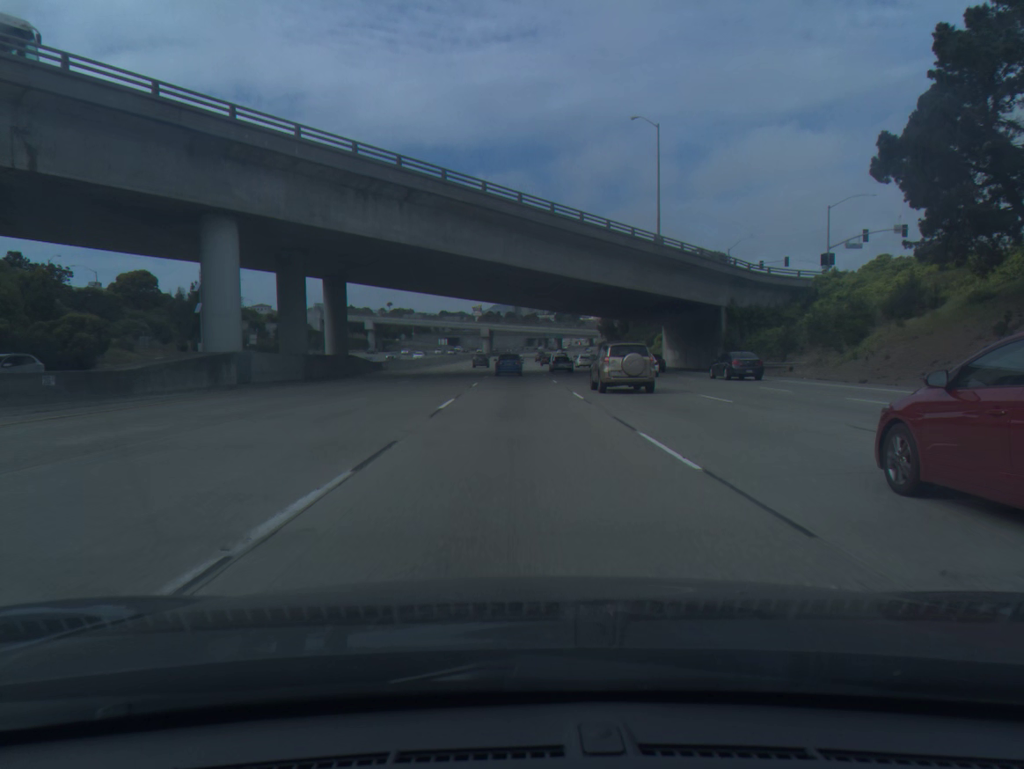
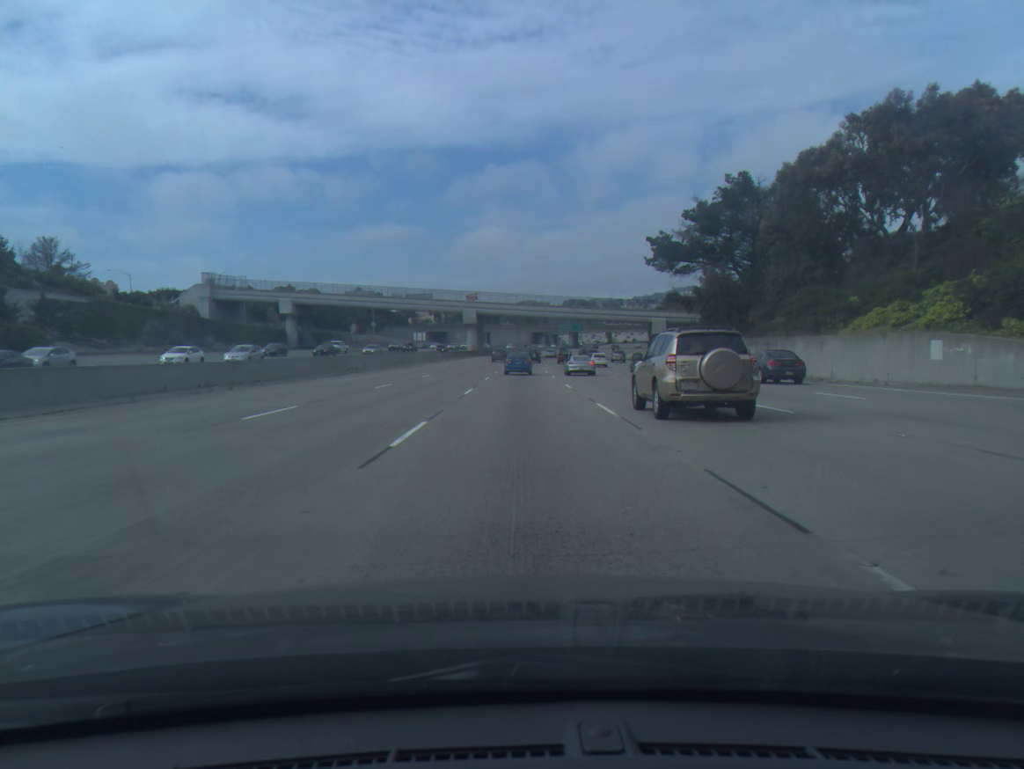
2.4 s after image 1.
(-0.4, +78.1) m; 0°
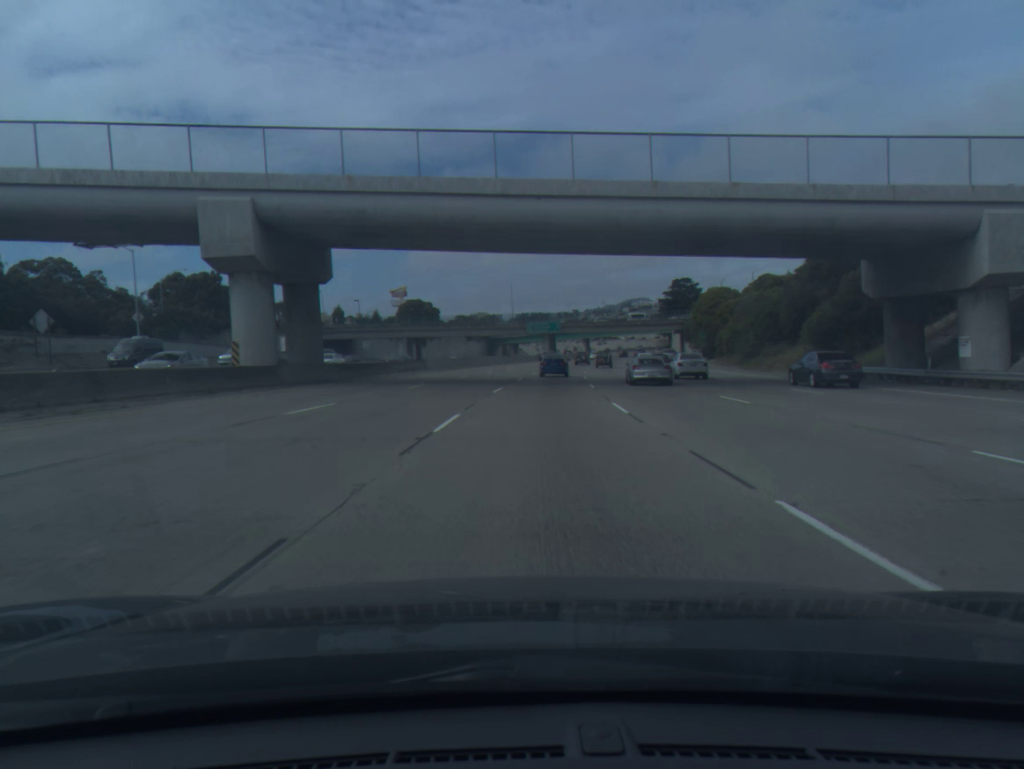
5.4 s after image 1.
(+1.6, +97.7) m; +3°
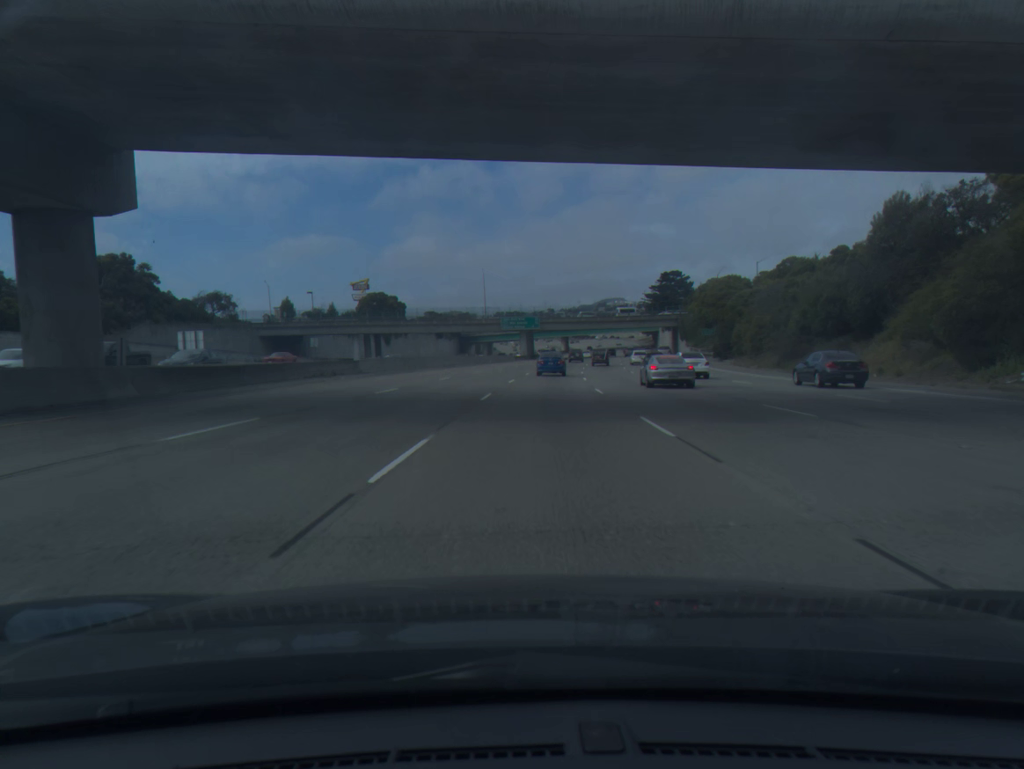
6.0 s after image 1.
(+0.3, +19.8) m; +2°
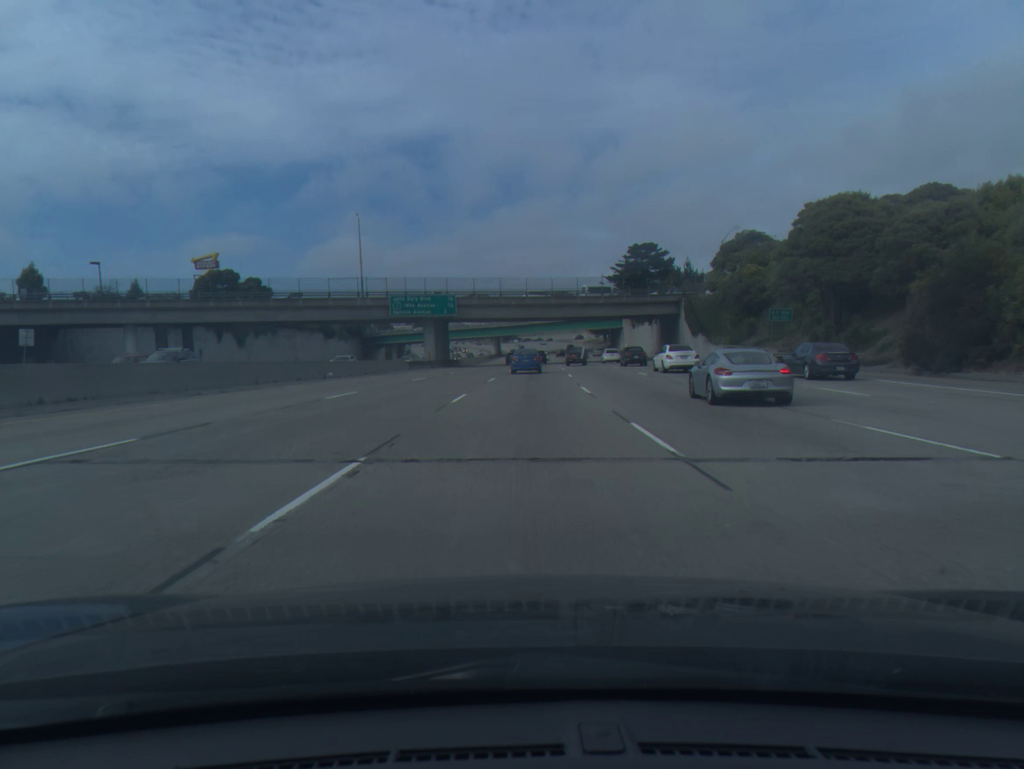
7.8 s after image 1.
(+3.1, +59.8) m; +5°
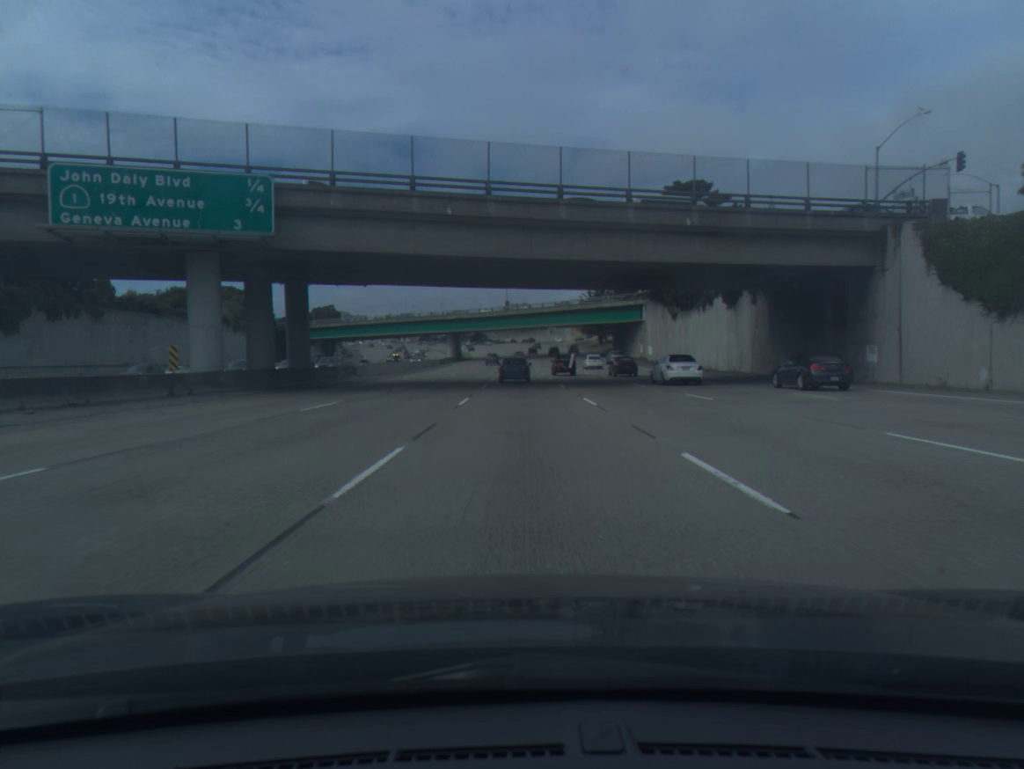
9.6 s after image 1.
(+1.3, +59.3) m; +2°
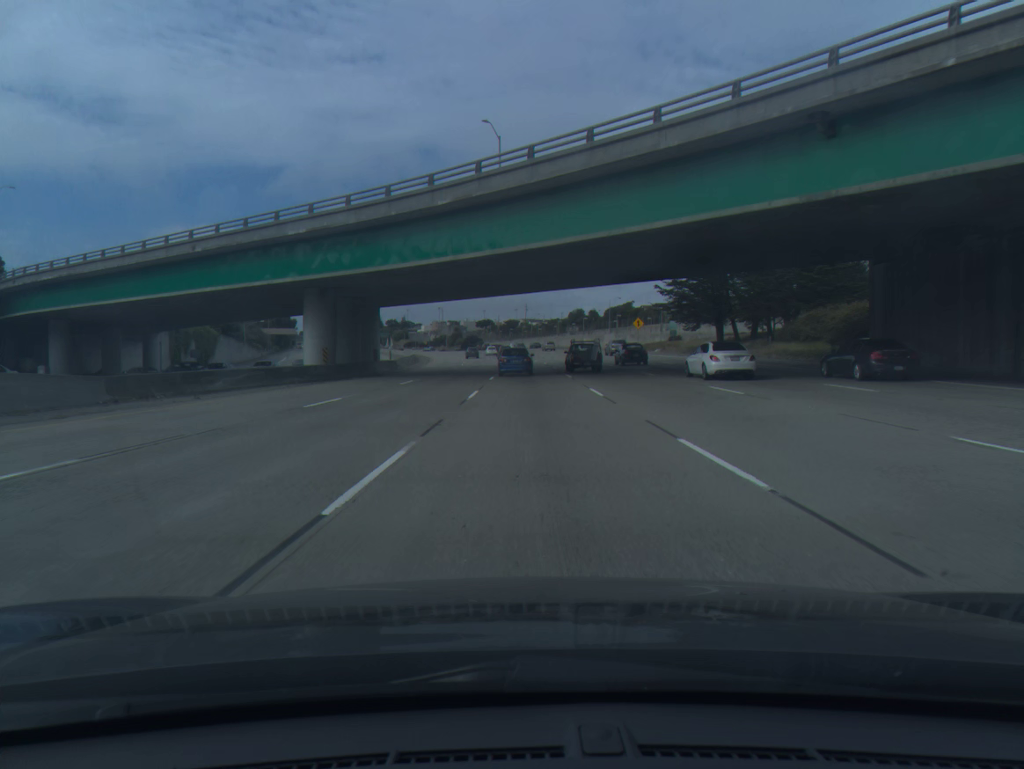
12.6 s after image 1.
(-0.1, +99.3) m; 0°
